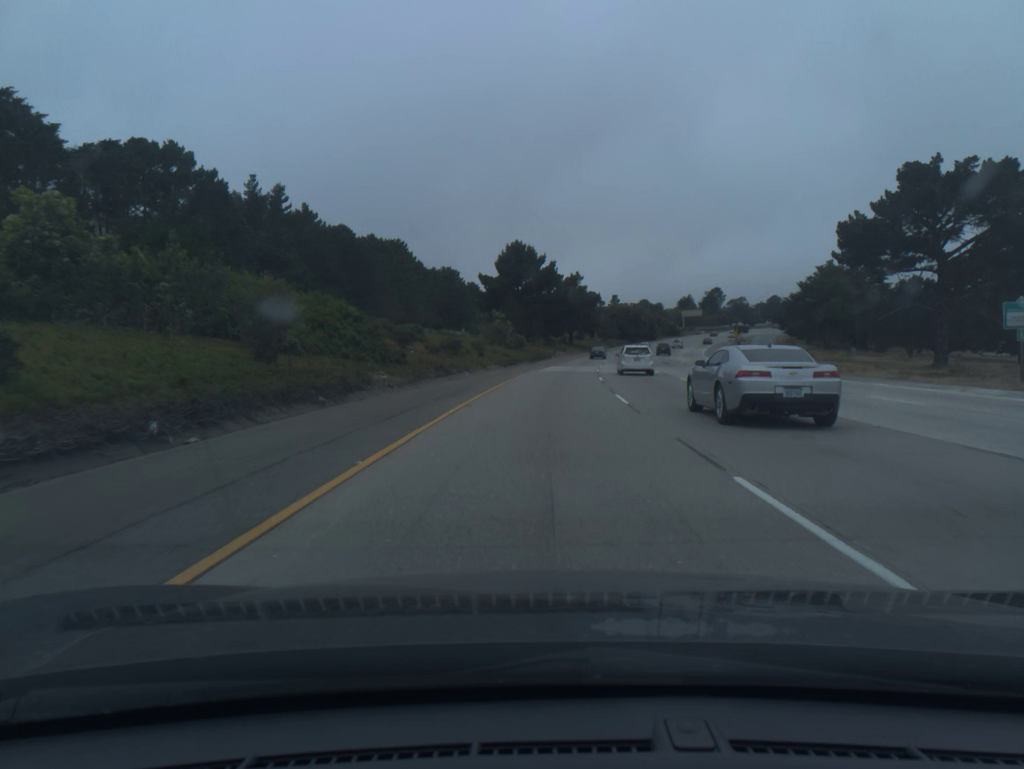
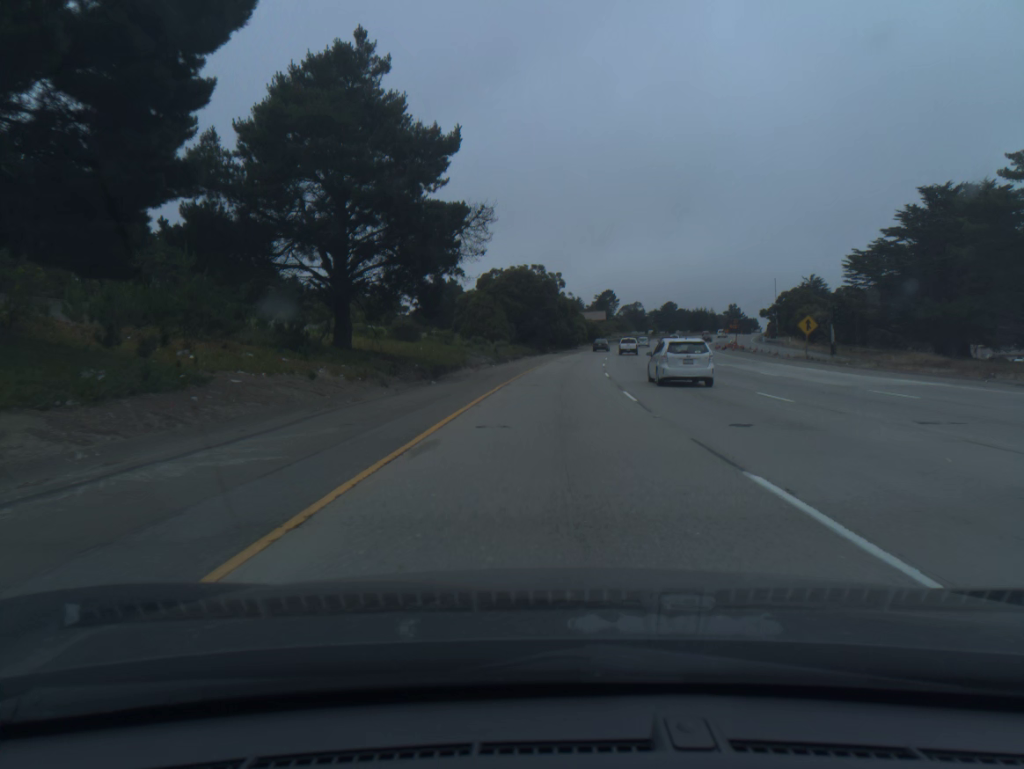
(+8.4, +102.1) m; +9°
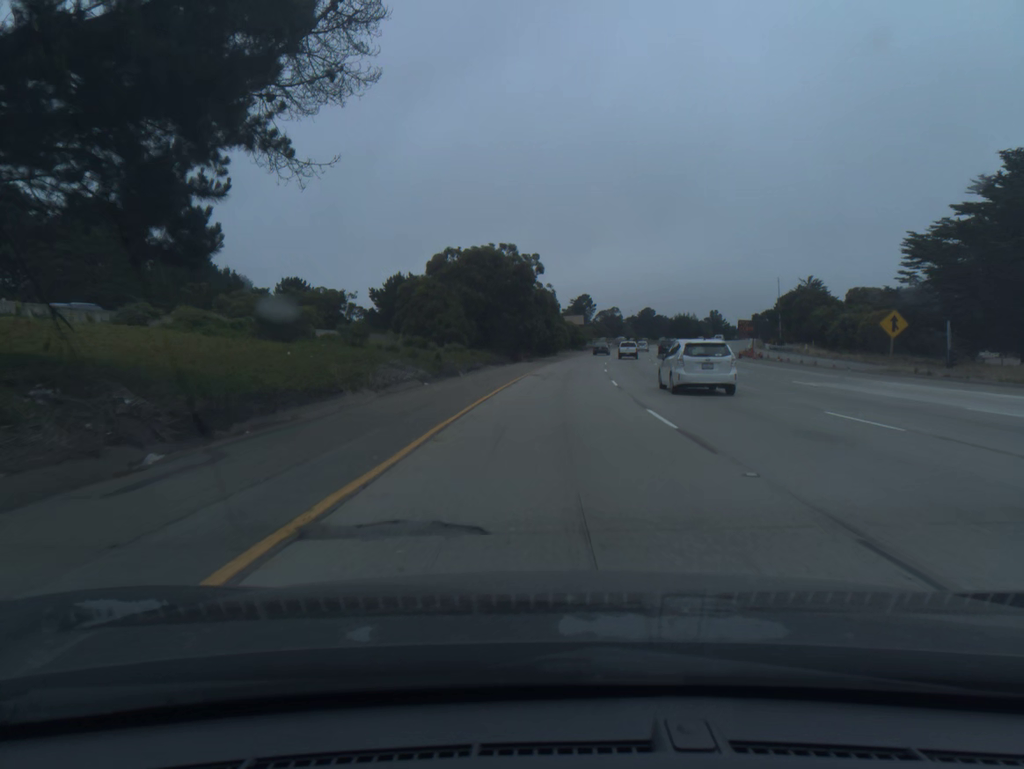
(+0.3, +20.5) m; +2°
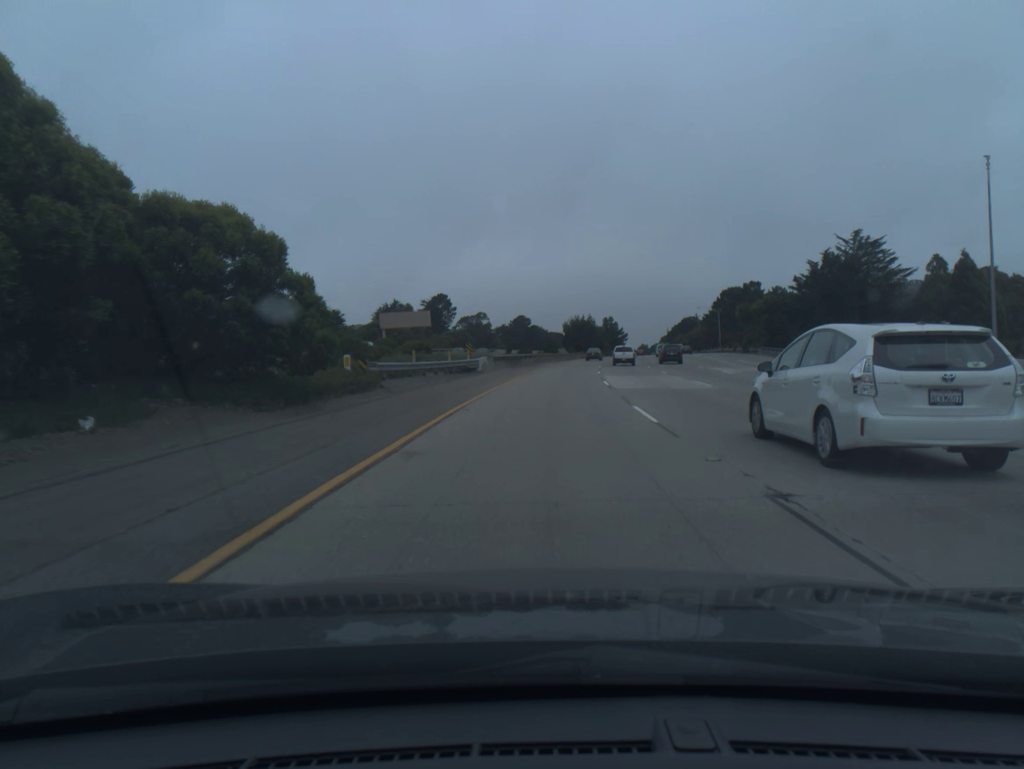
(+9.0, +101.2) m; +10°
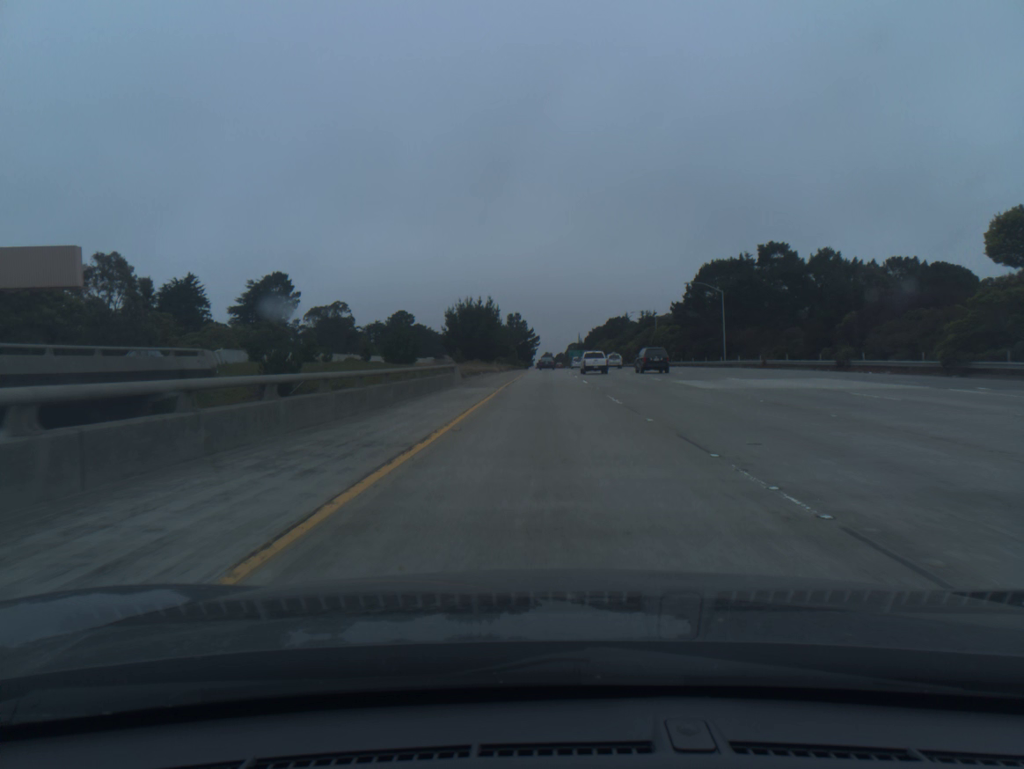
(+5.2, +81.0) m; +7°
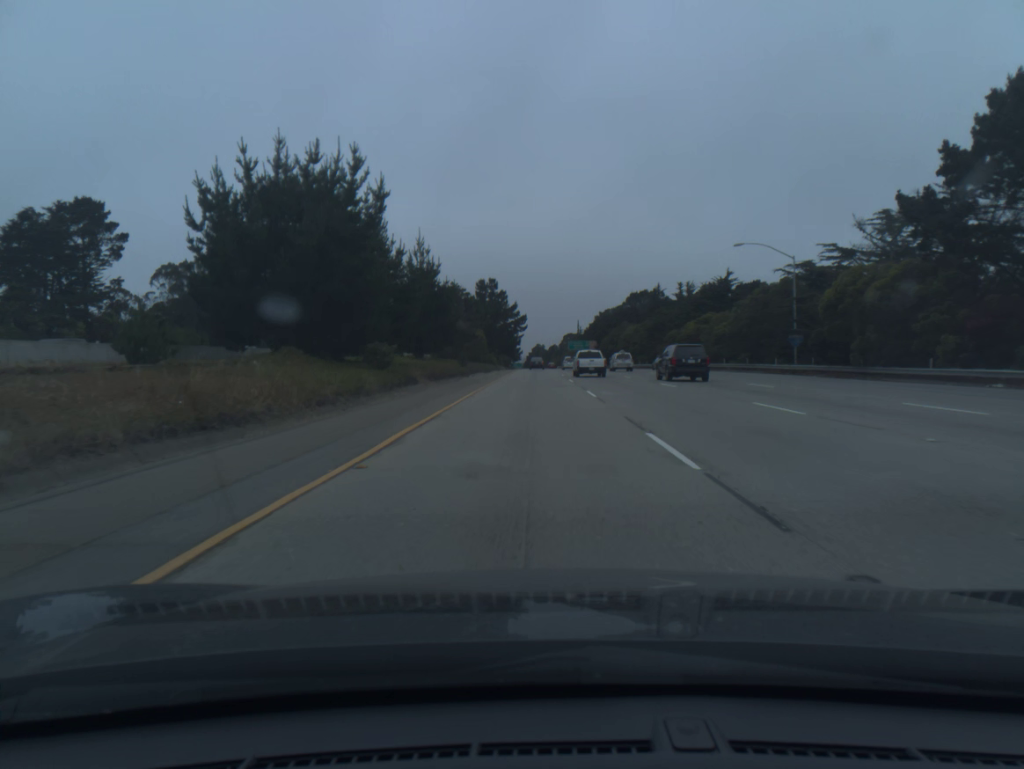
(+1.4, +81.7) m; +1°
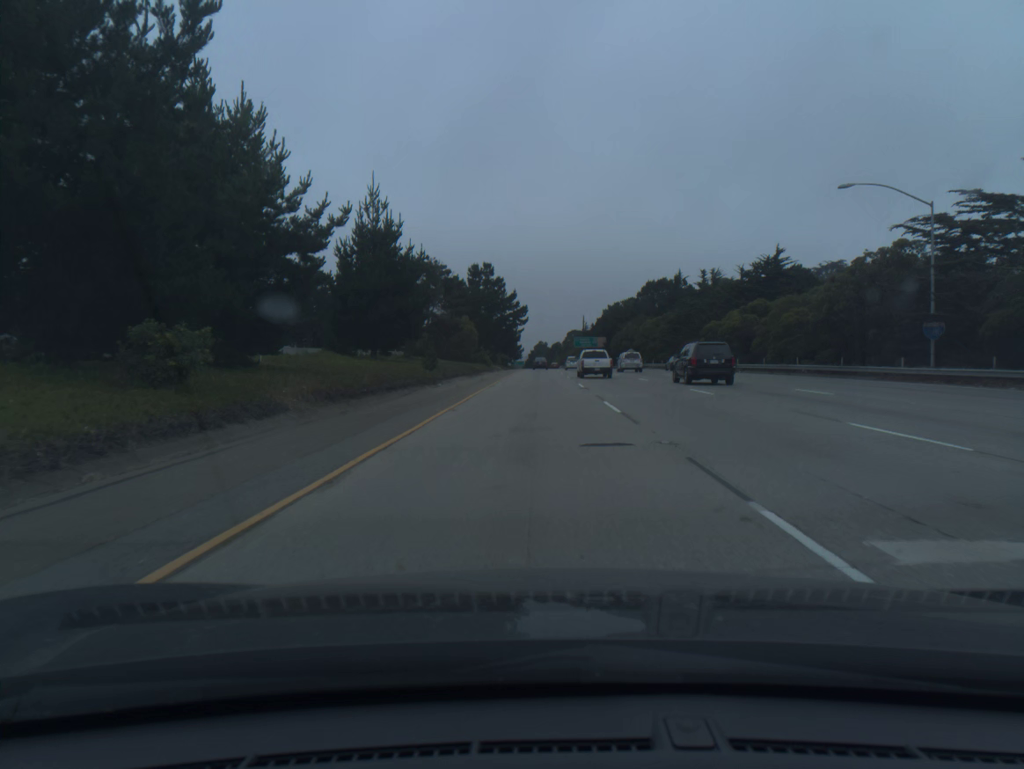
(0.0, +20.5) m; 0°
